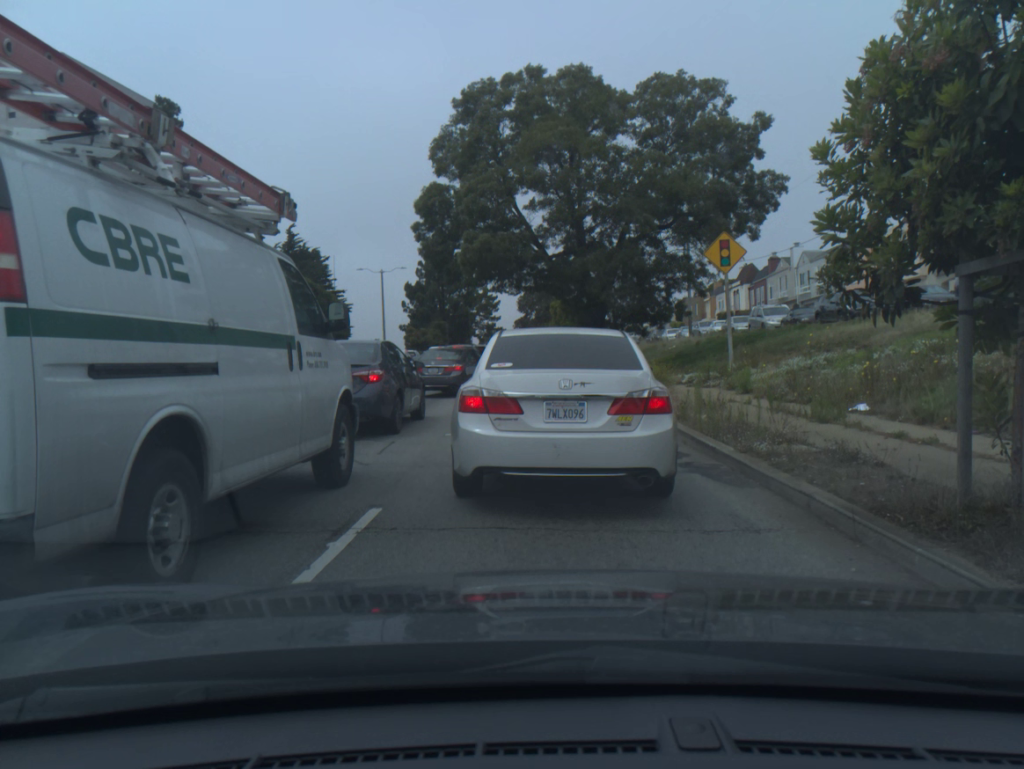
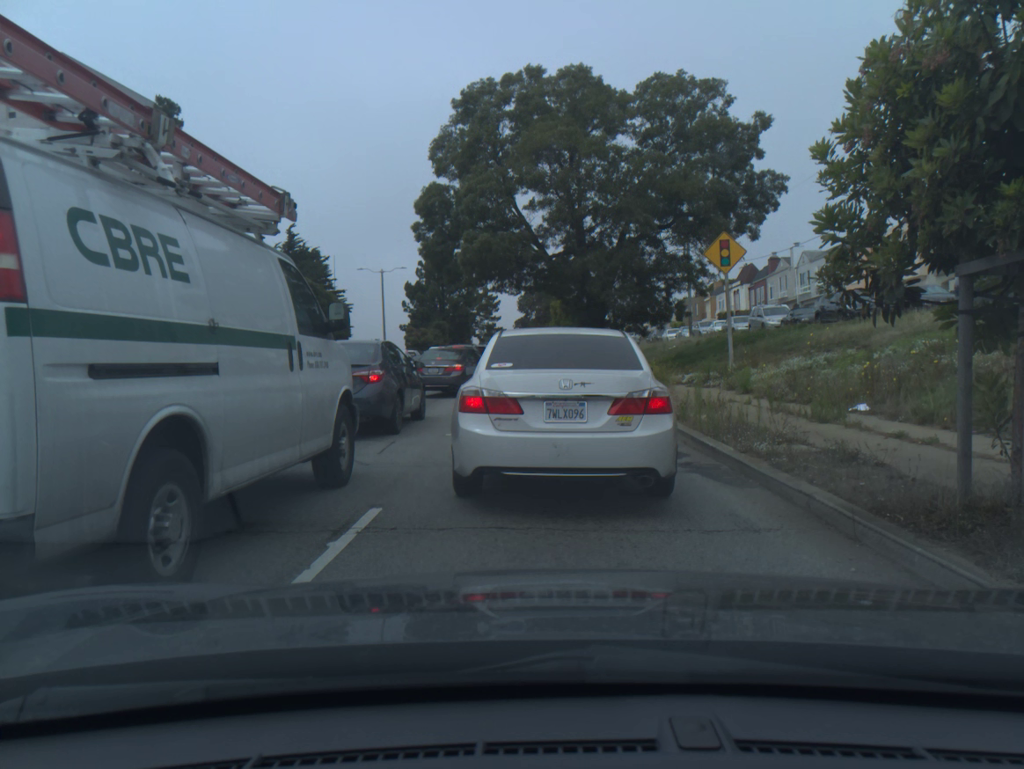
(0.0, 0.0) m; 0°
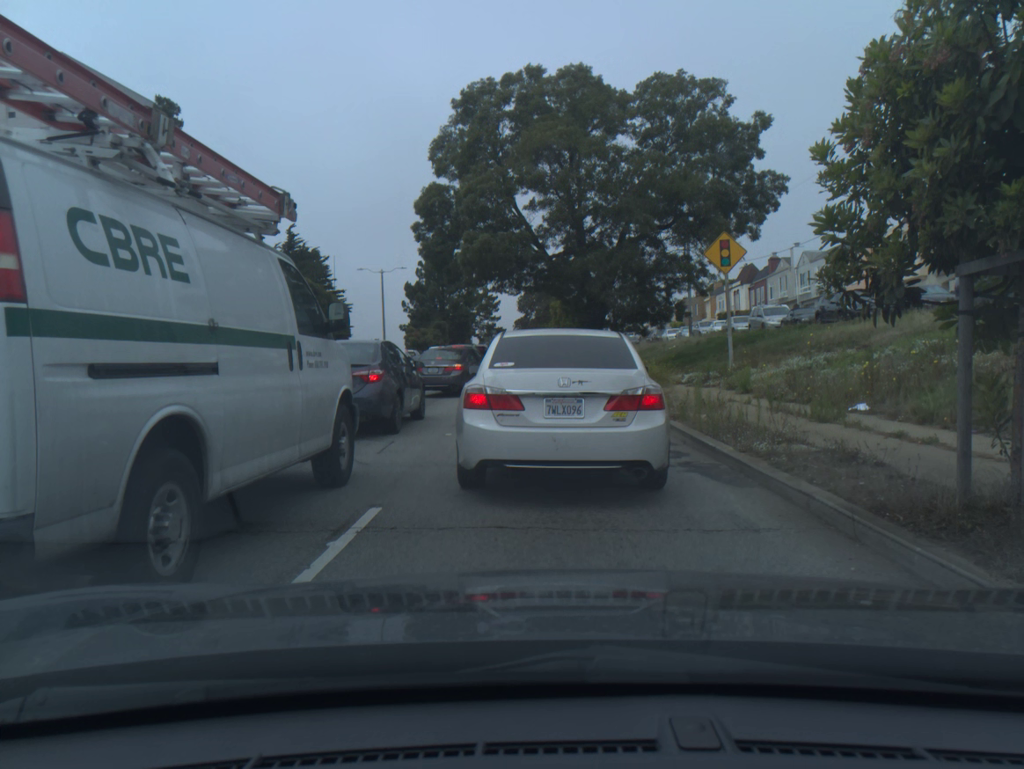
(0.0, 0.0) m; 0°
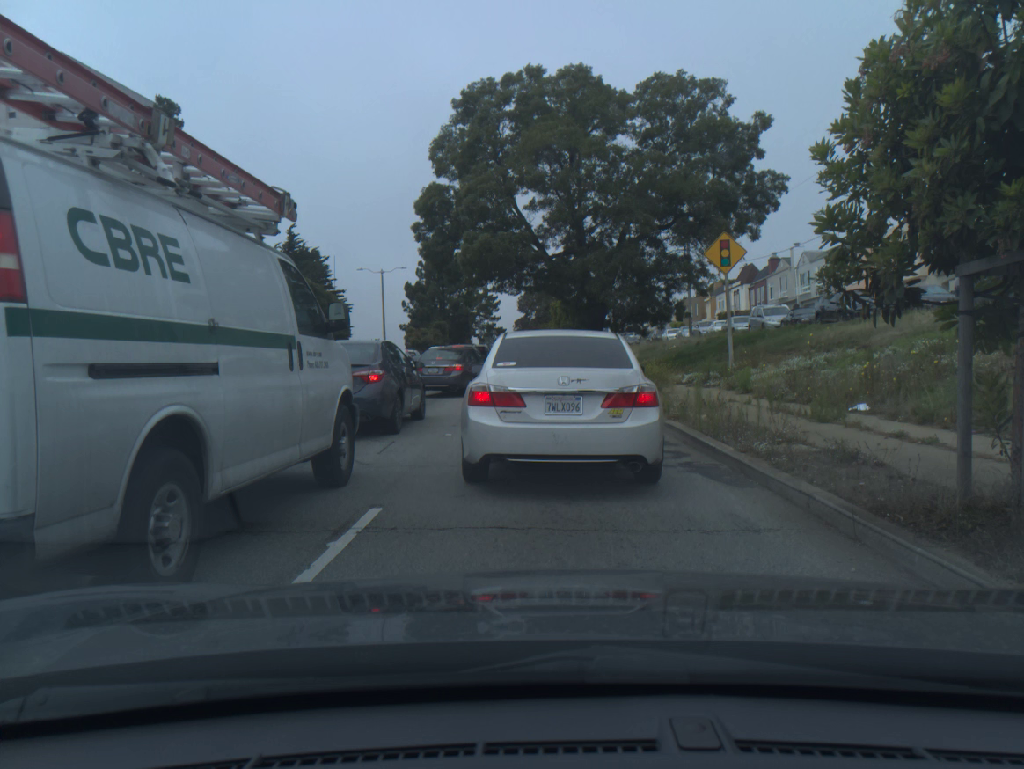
(0.0, 0.0) m; 0°
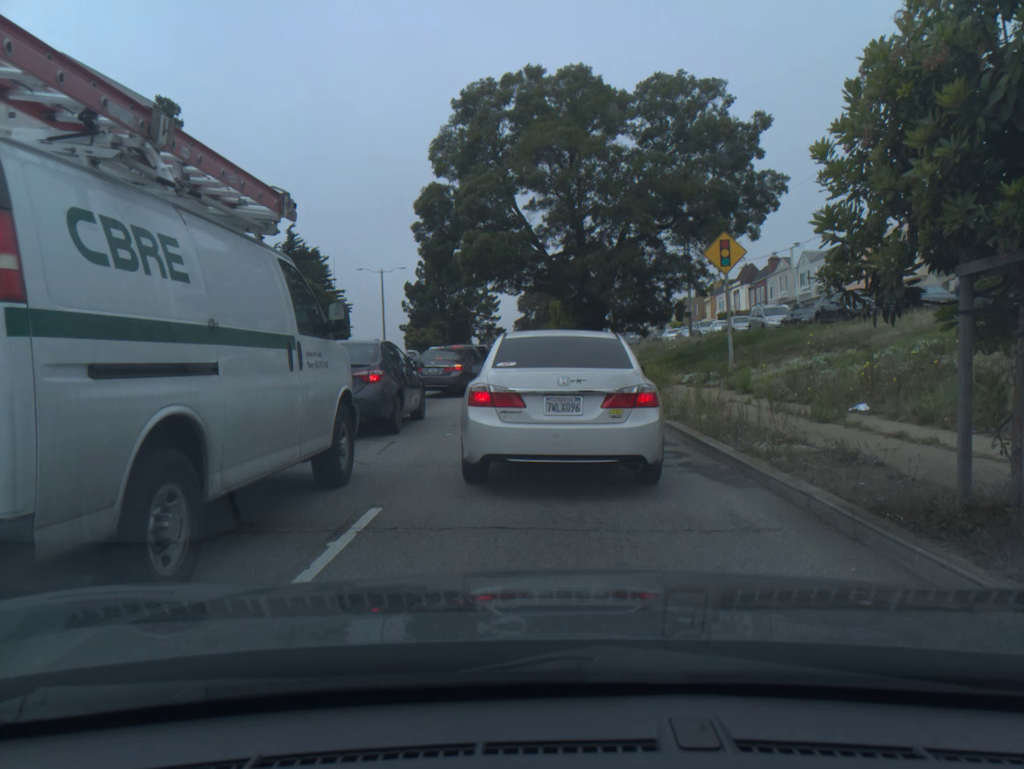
(0.0, 0.0) m; 0°
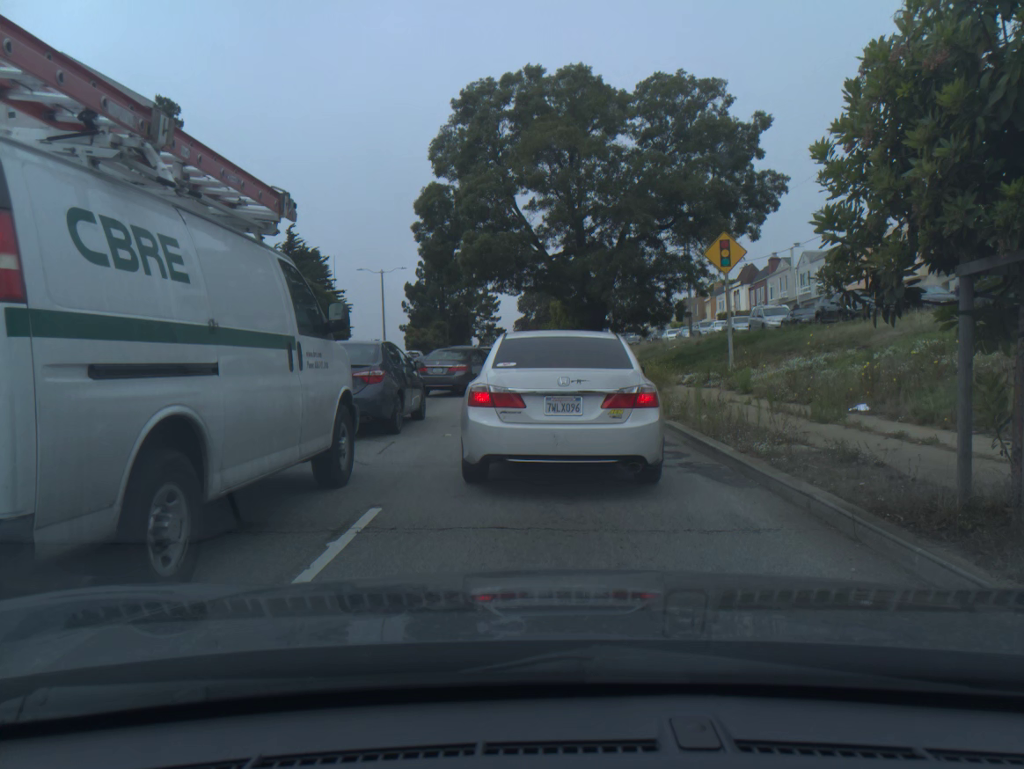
(0.0, 0.0) m; 0°
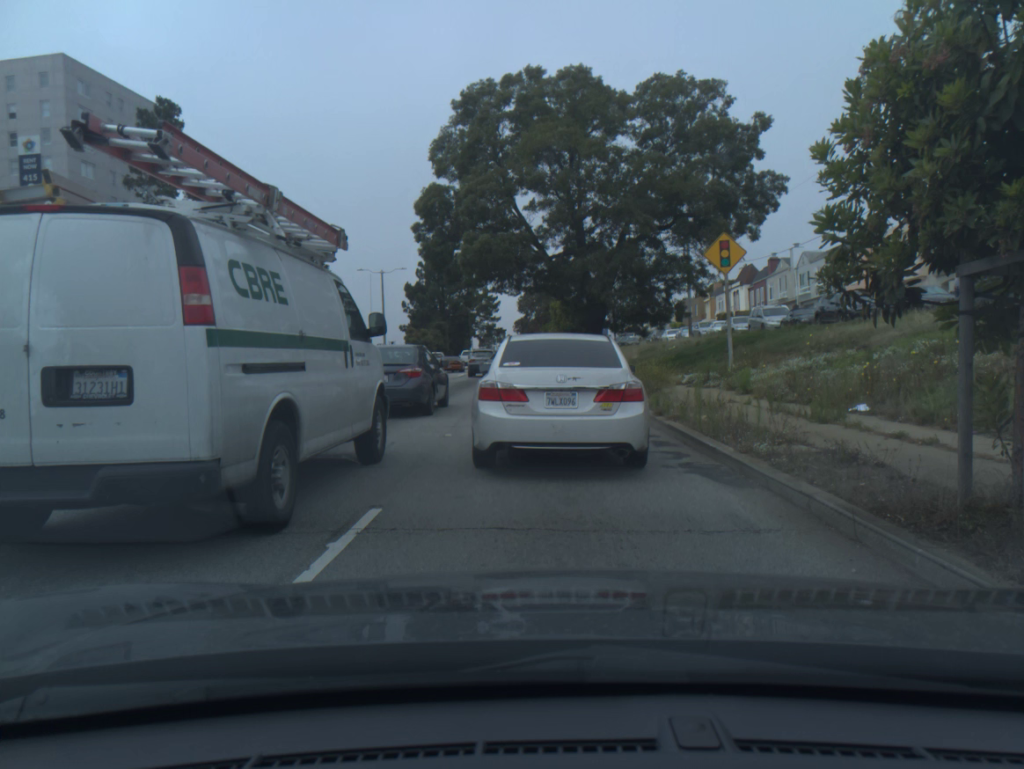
(0.0, 0.0) m; 0°
